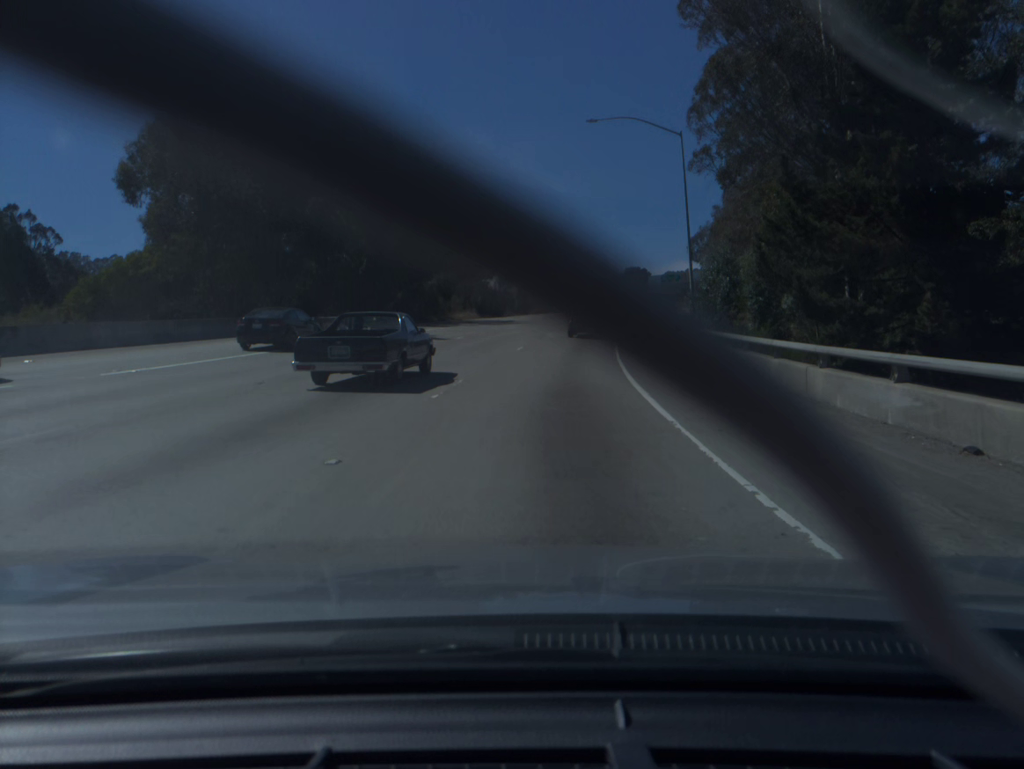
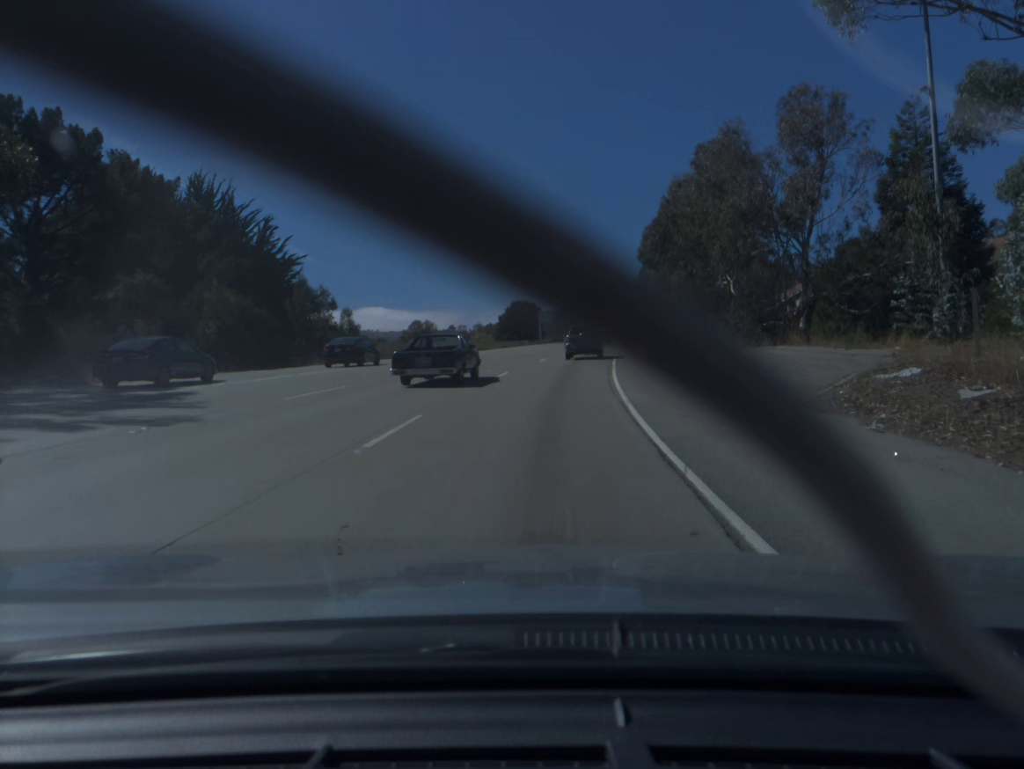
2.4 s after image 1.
(+3.5, +46.1) m; +8°
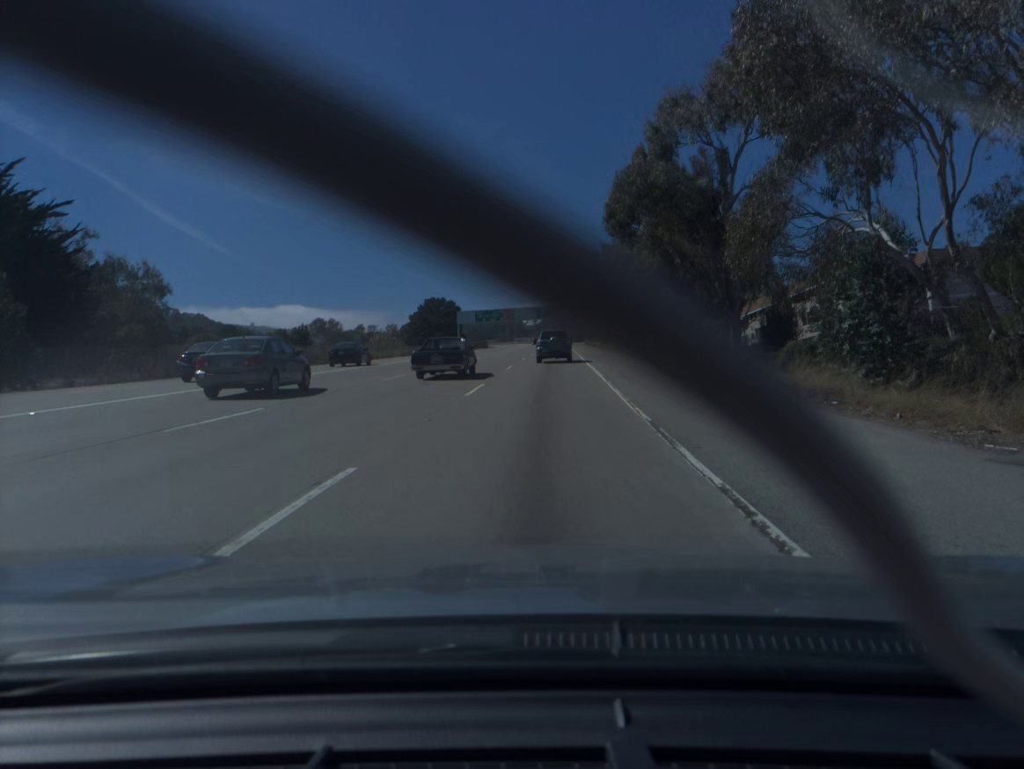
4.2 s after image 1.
(+1.8, +33.7) m; +6°
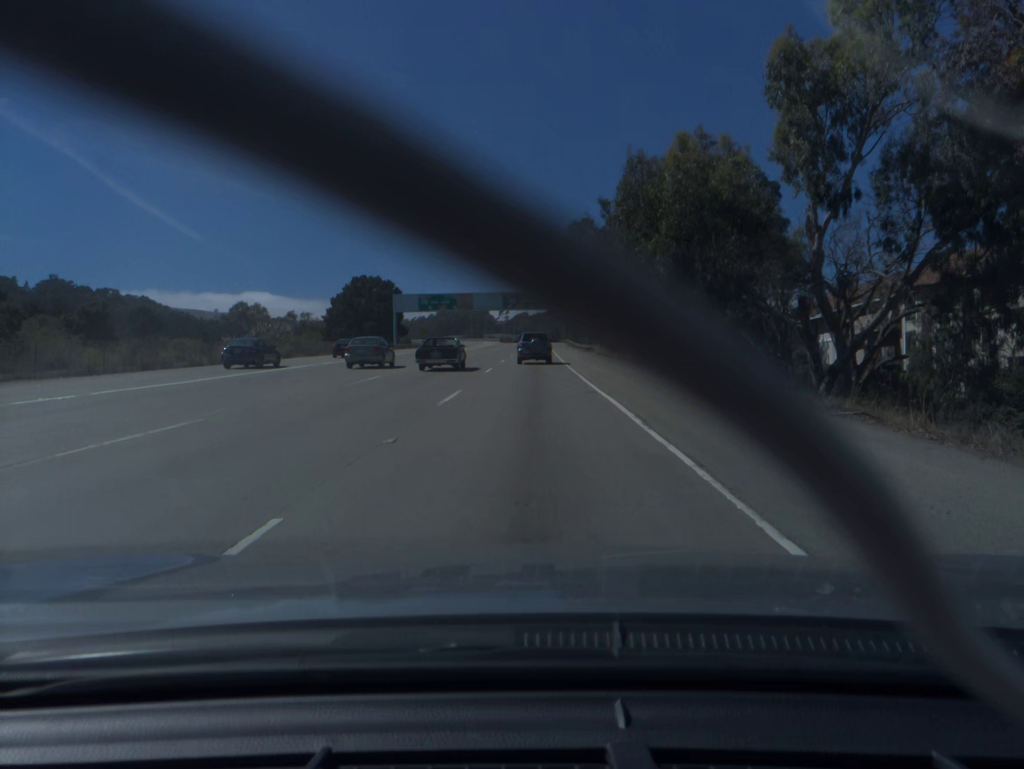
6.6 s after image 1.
(+1.2, +45.9) m; +2°
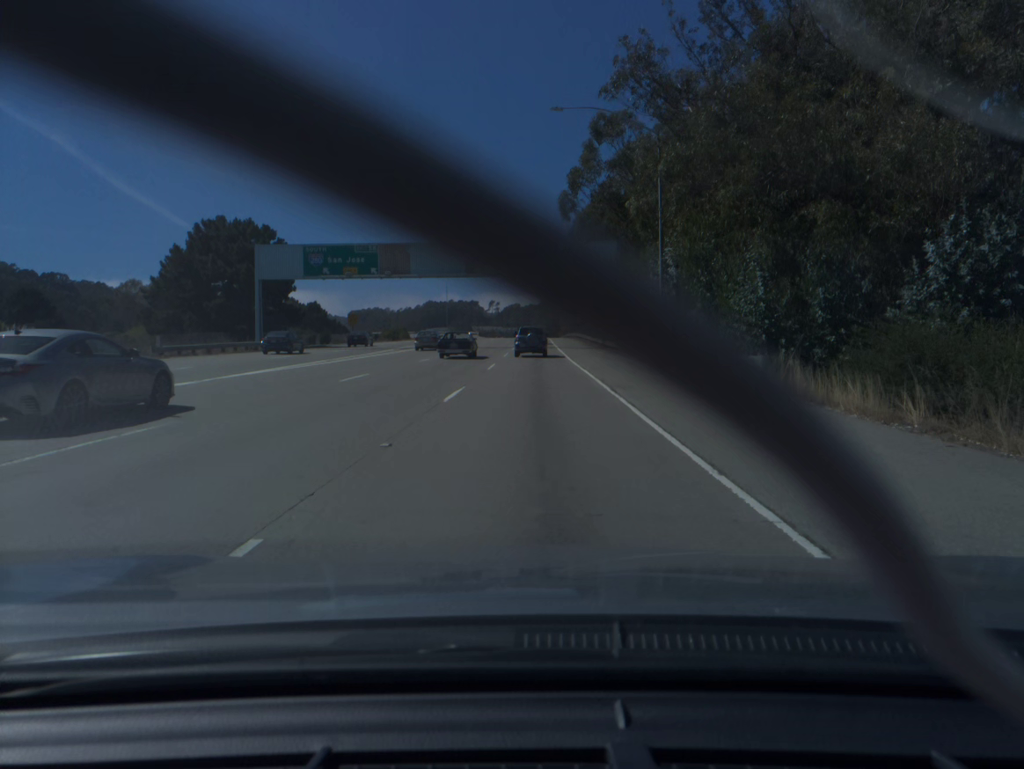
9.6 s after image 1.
(+0.2, +58.9) m; +1°
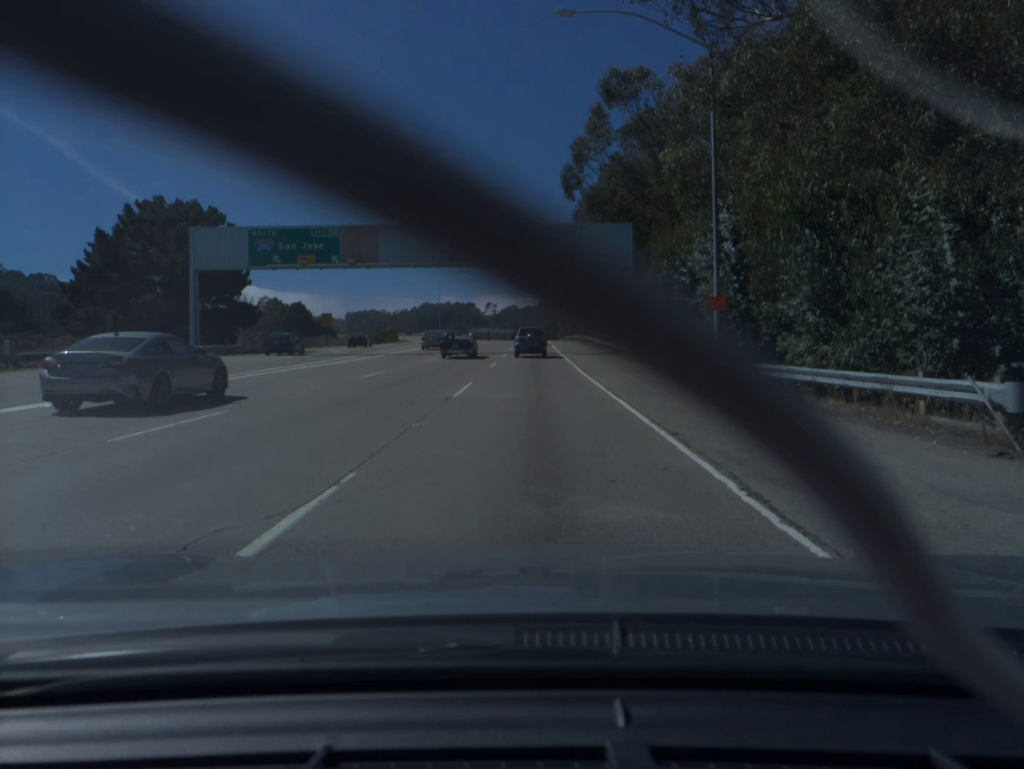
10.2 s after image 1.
(0.0, +12.0) m; 0°
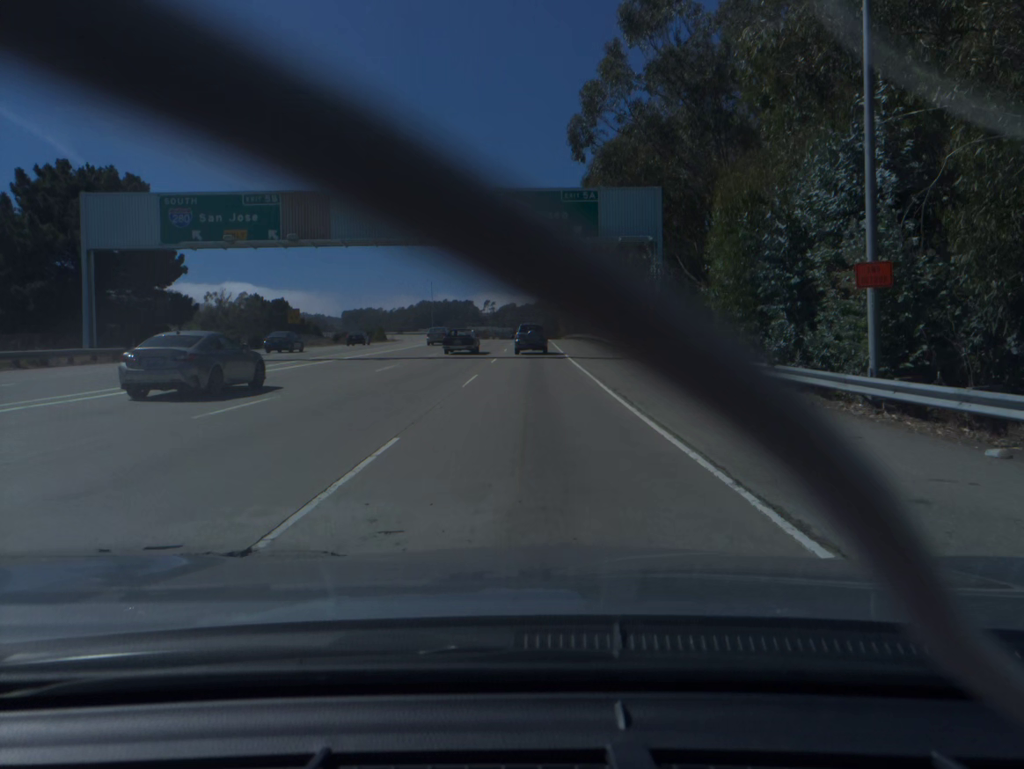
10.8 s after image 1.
(0.0, +12.1) m; 0°
